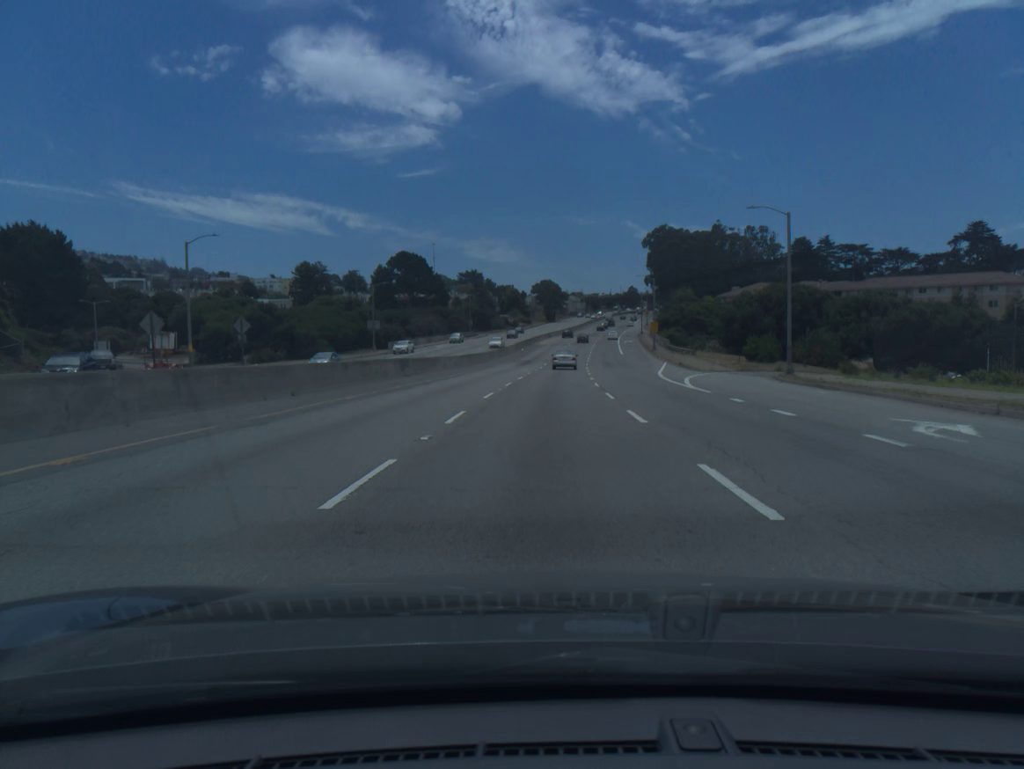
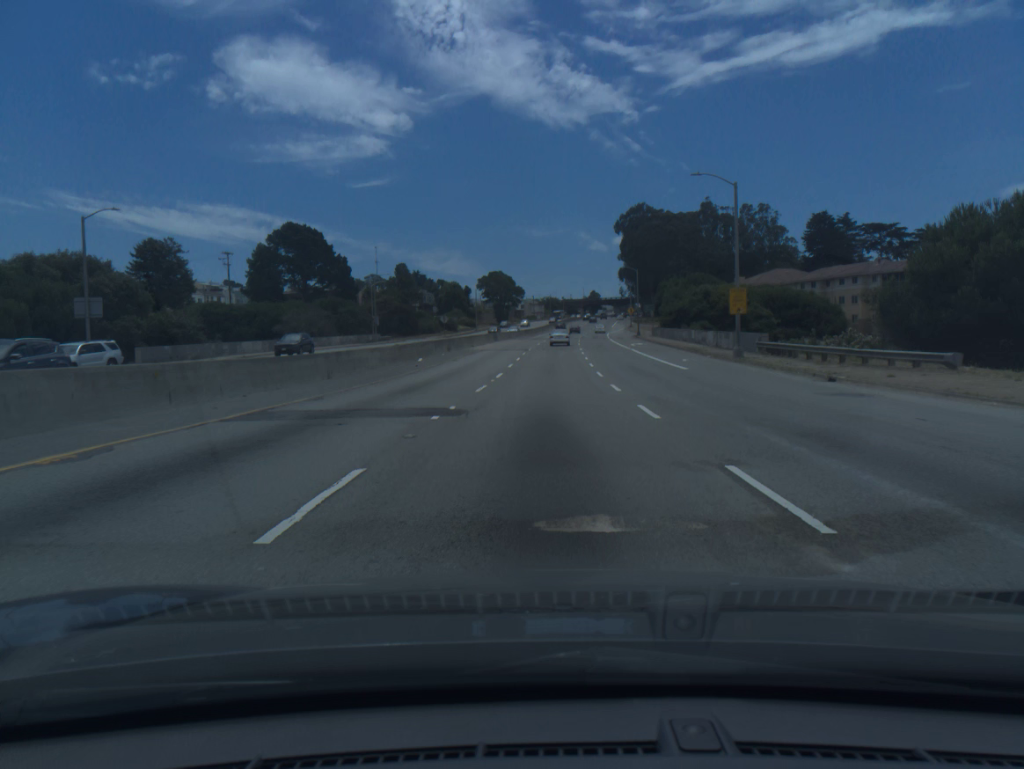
(+1.6, +60.0) m; +3°
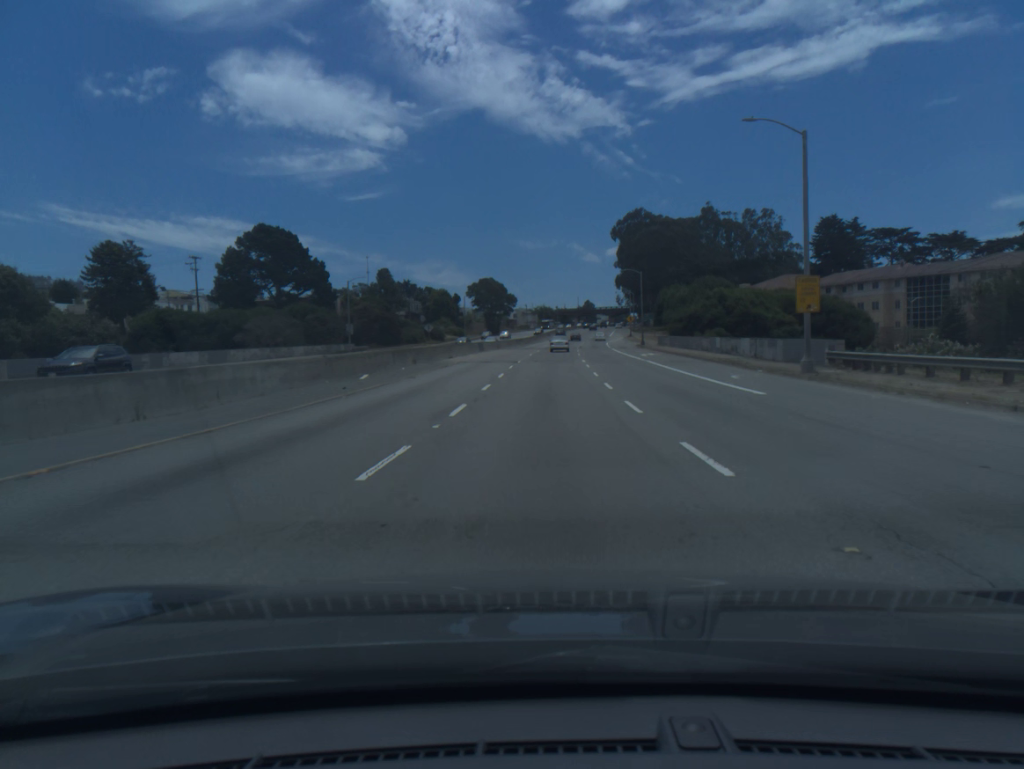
(+0.1, +12.1) m; +1°
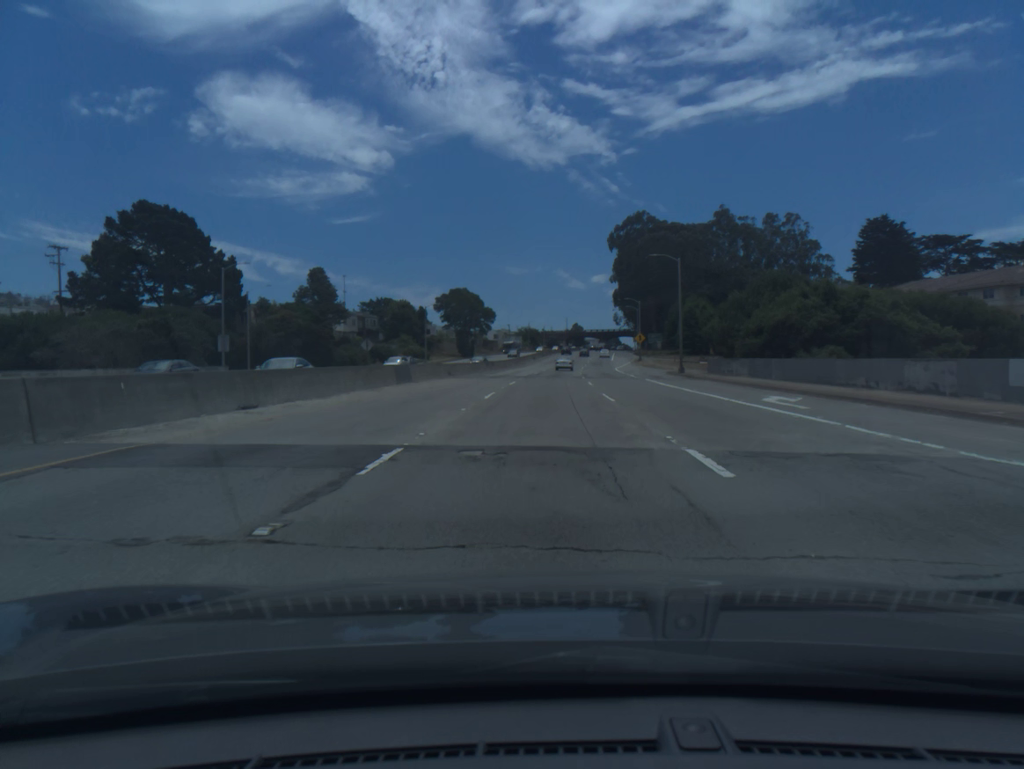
(+0.4, +36.4) m; +1°
